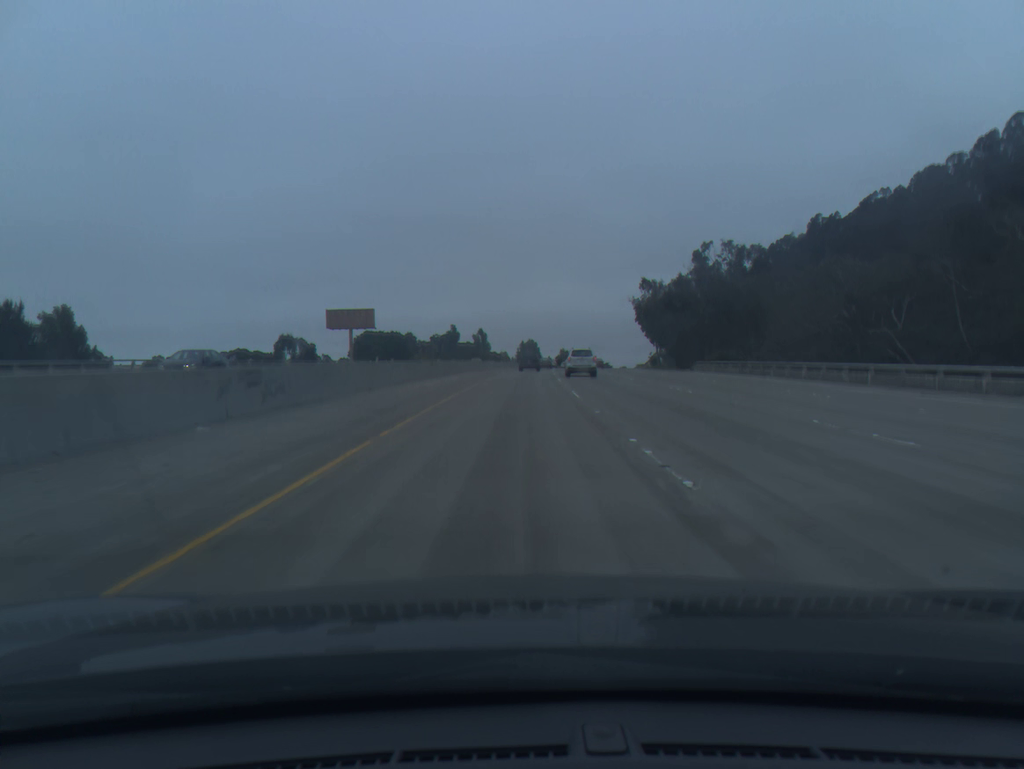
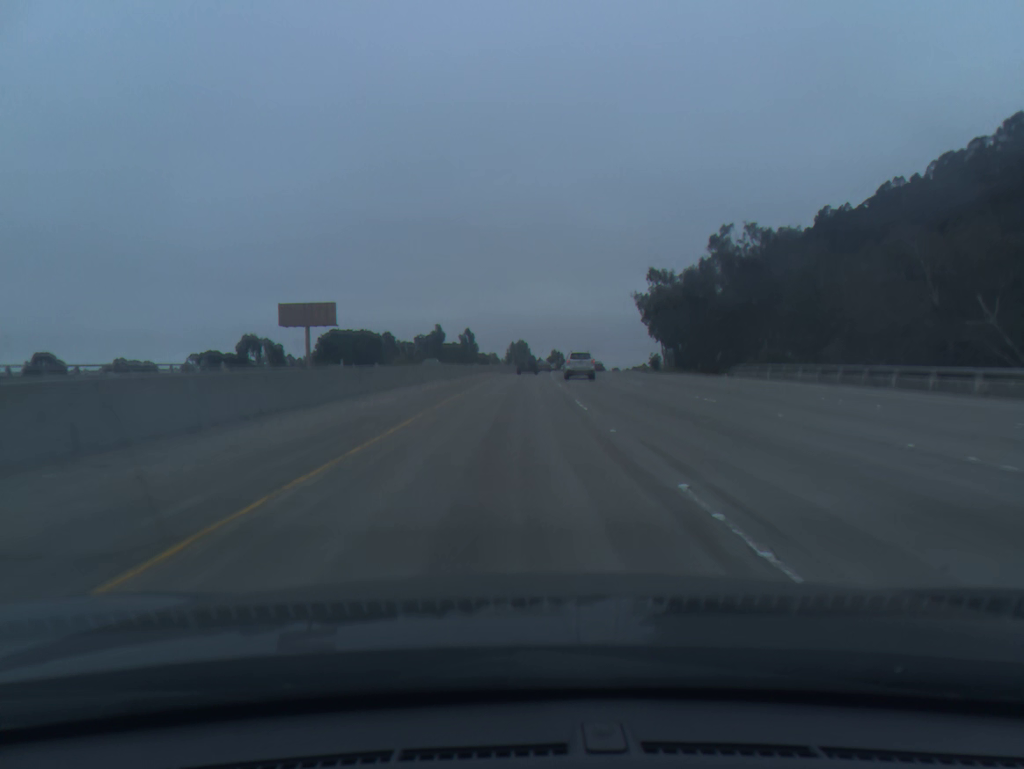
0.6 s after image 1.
(+0.1, +18.3) m; +1°
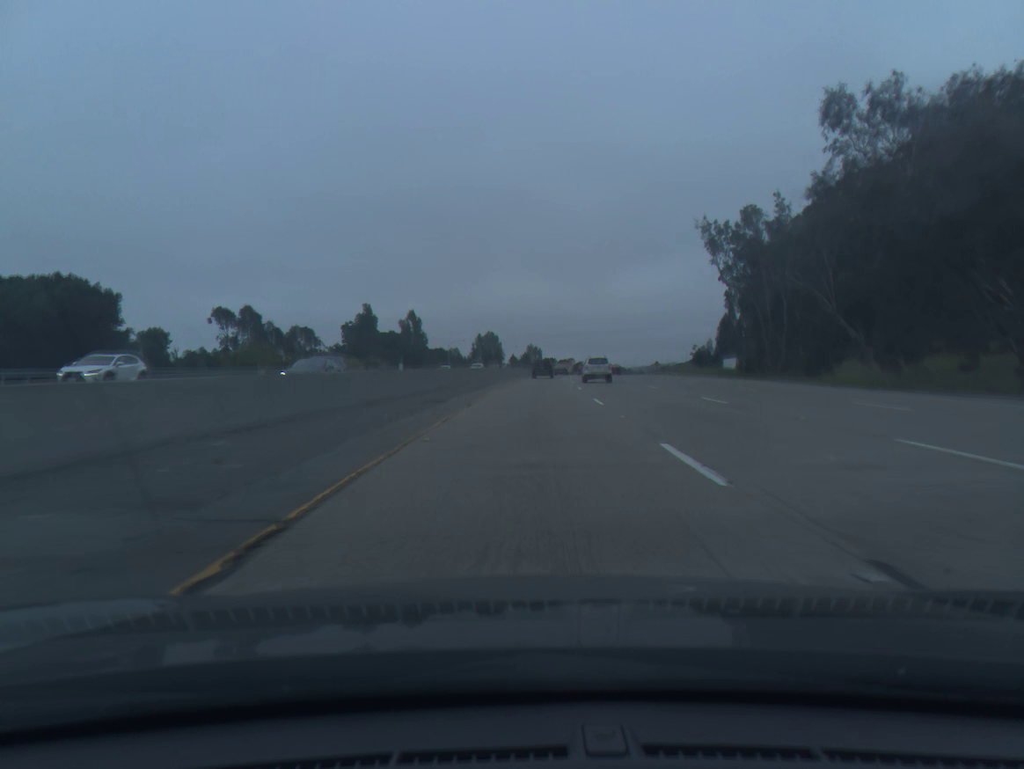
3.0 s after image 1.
(+1.0, +73.3) m; +2°
